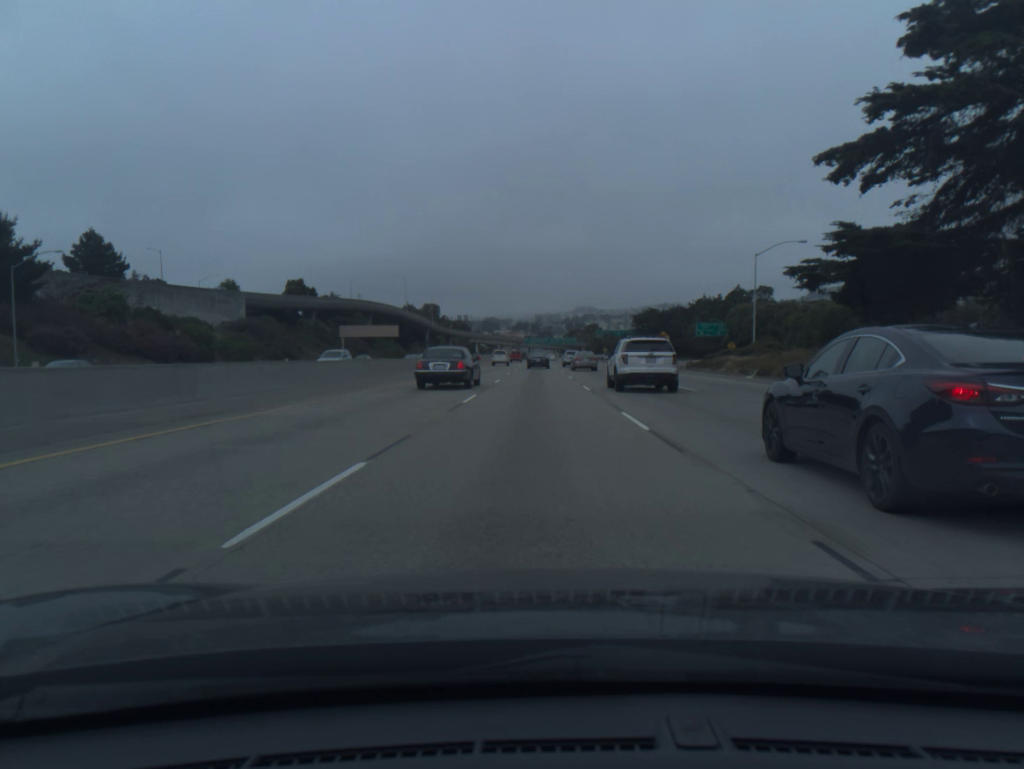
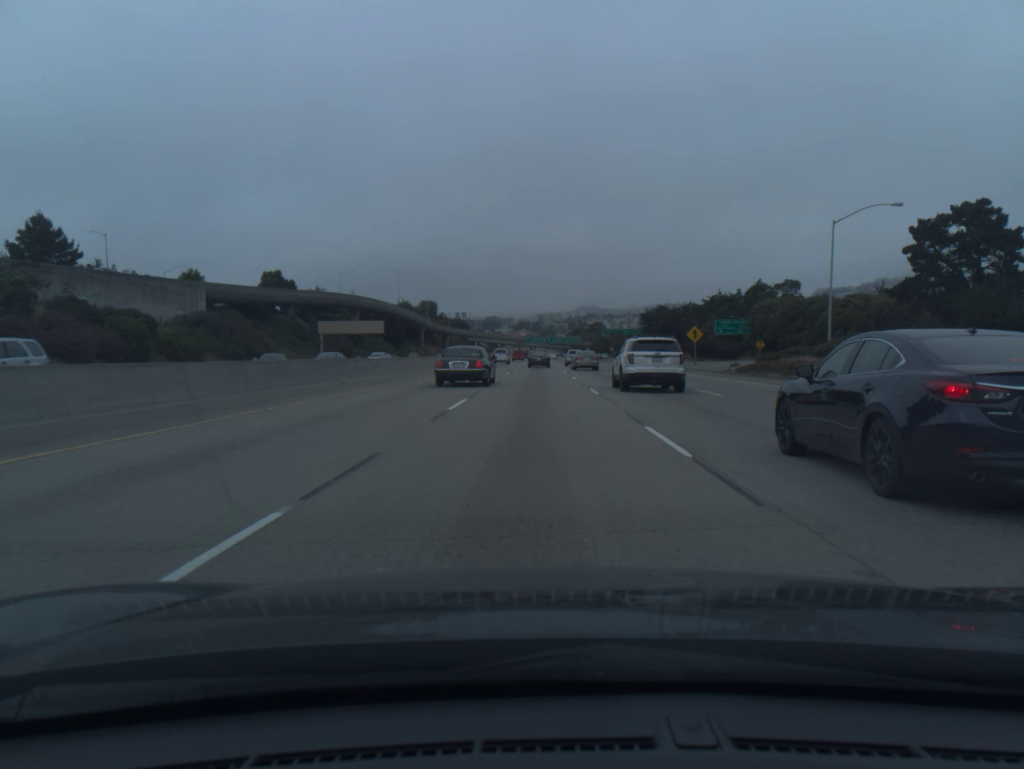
(0.0, +17.7) m; 0°
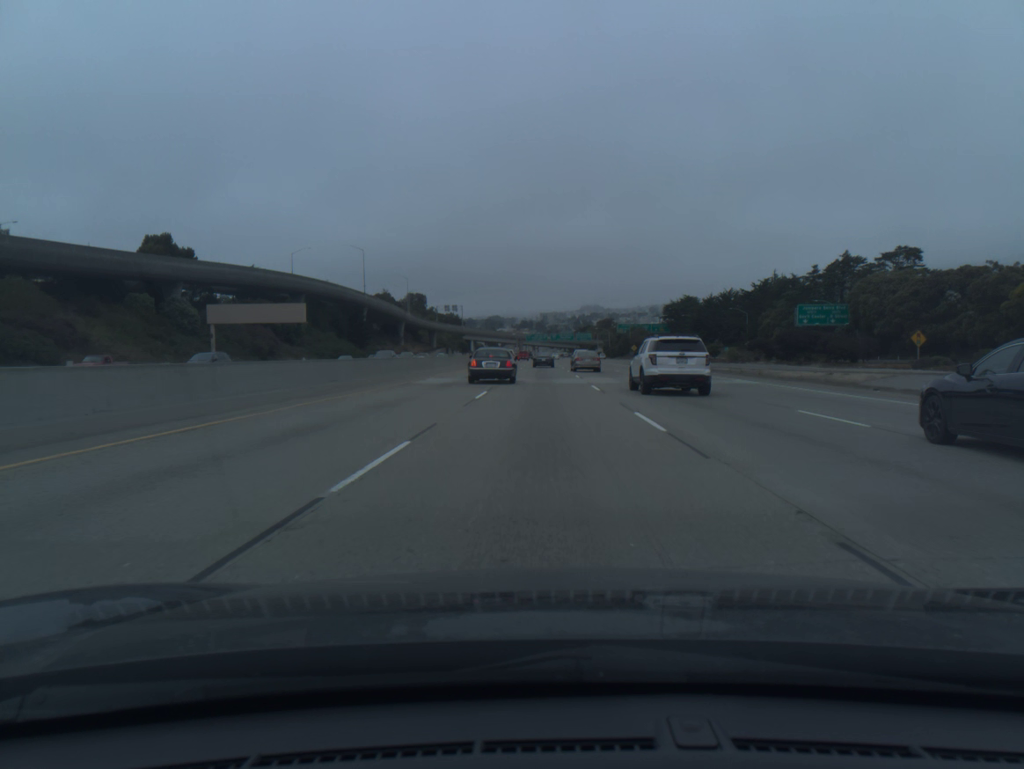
(-0.2, +53.7) m; 0°
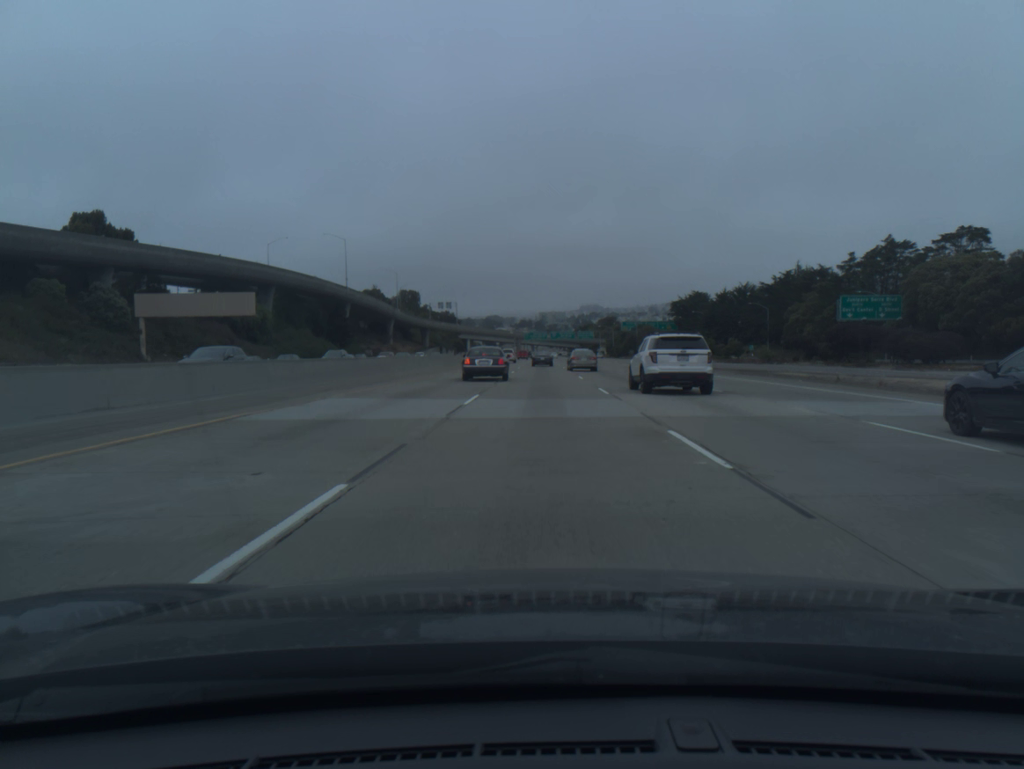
(0.0, +18.1) m; 0°
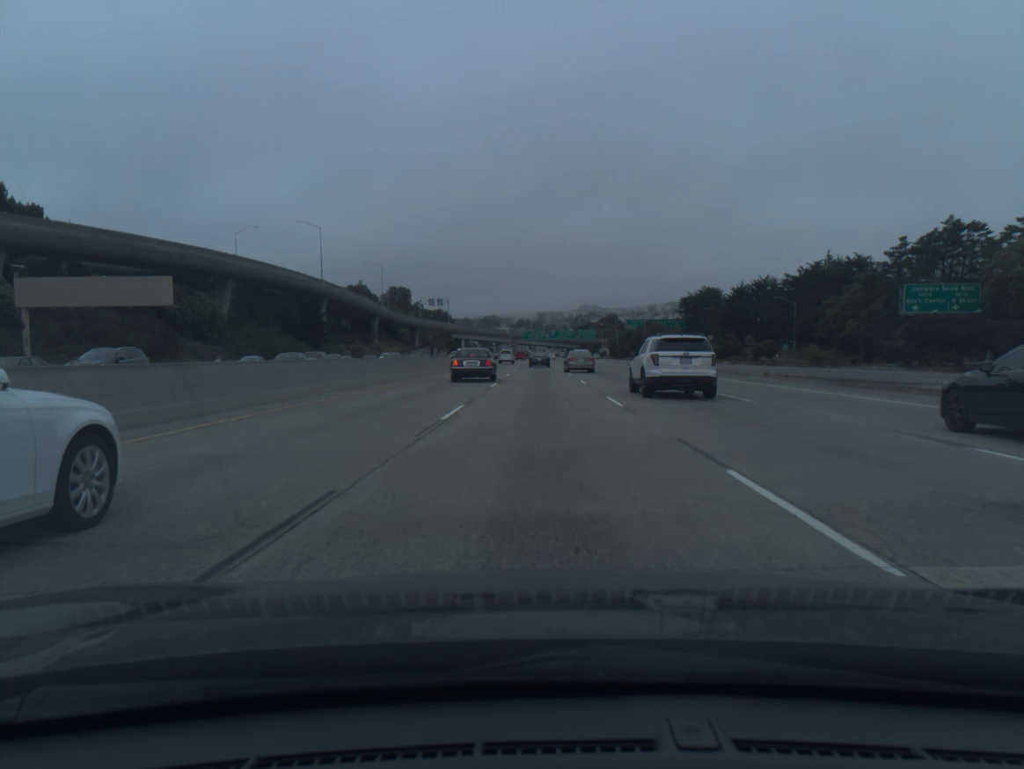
(0.0, +18.2) m; 0°
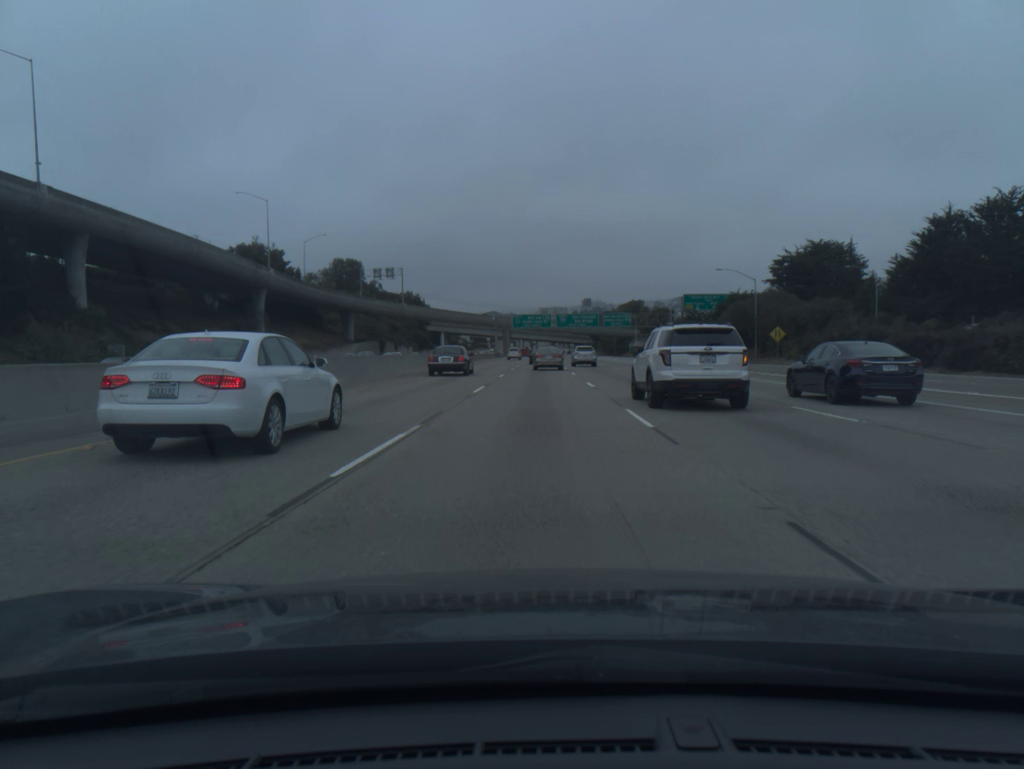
(+0.1, +91.9) m; 0°
